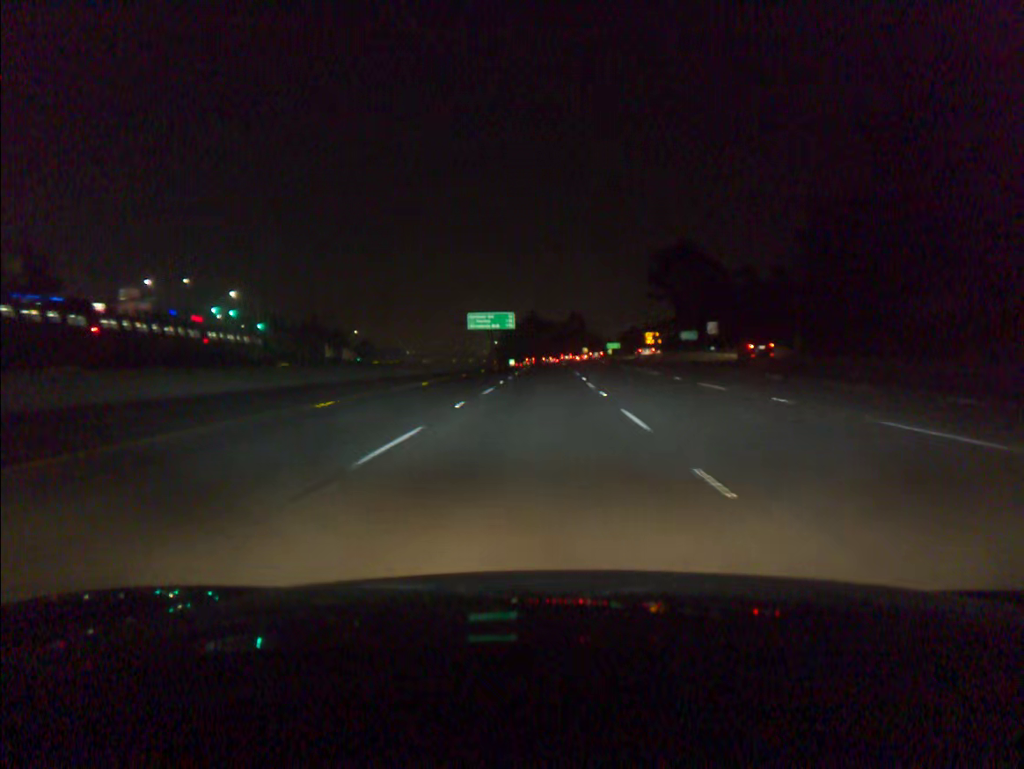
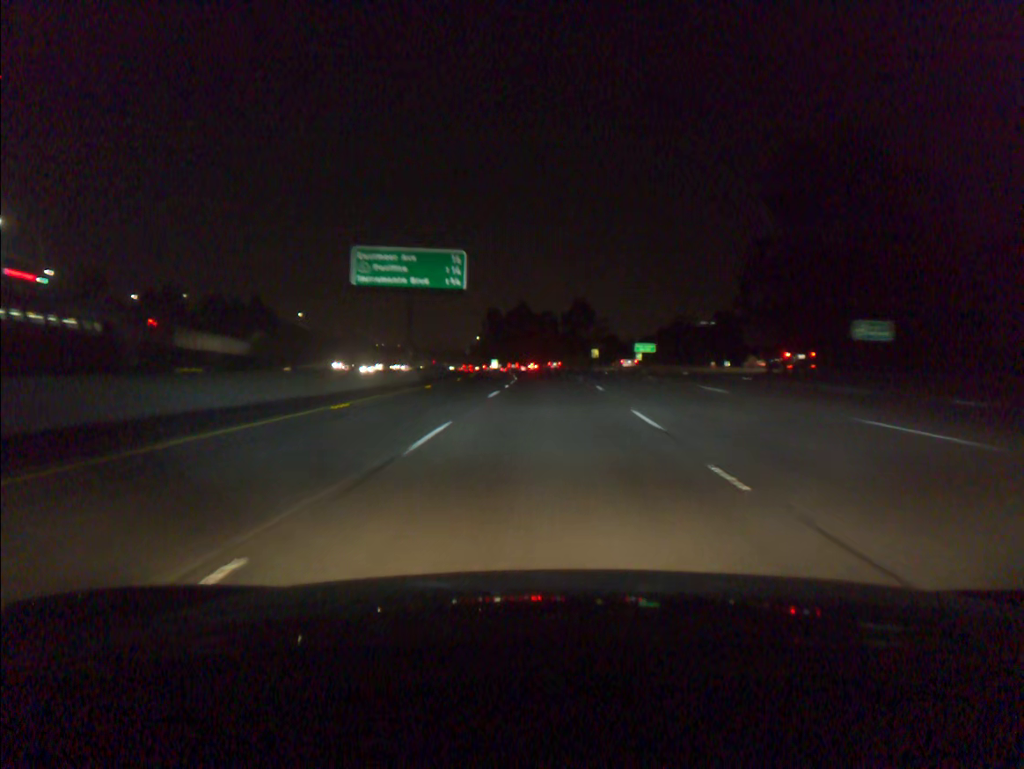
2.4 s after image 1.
(+0.3, +72.7) m; +1°
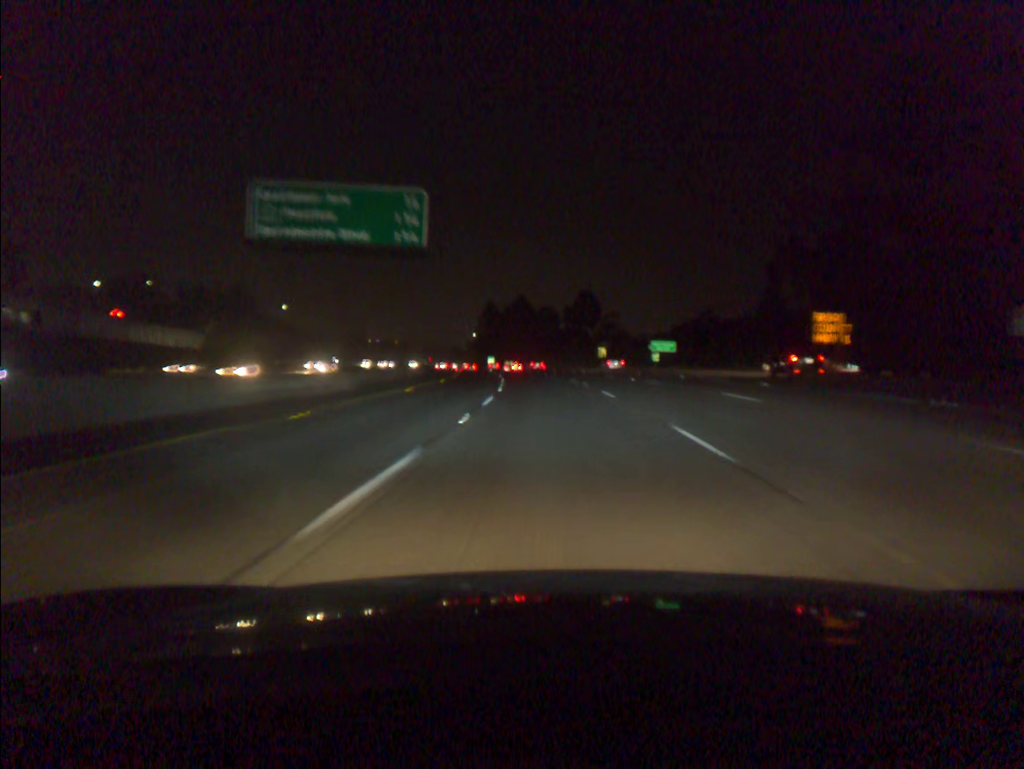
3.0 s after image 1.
(0.0, +18.2) m; 0°
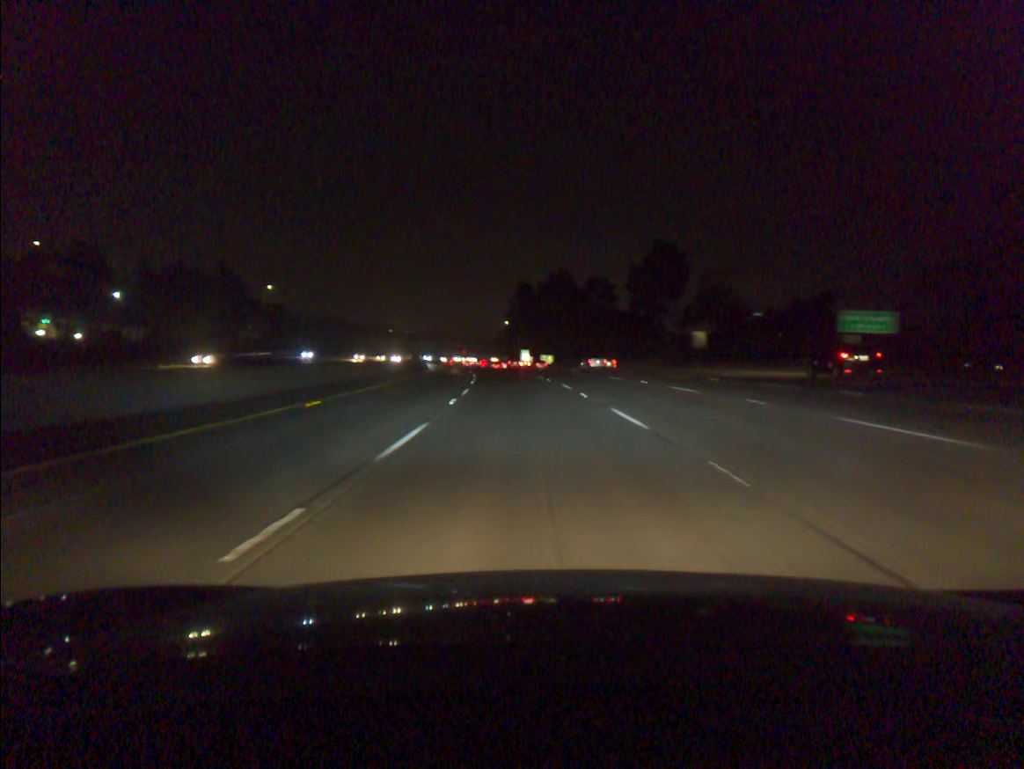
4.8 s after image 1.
(-0.9, +54.7) m; -3°
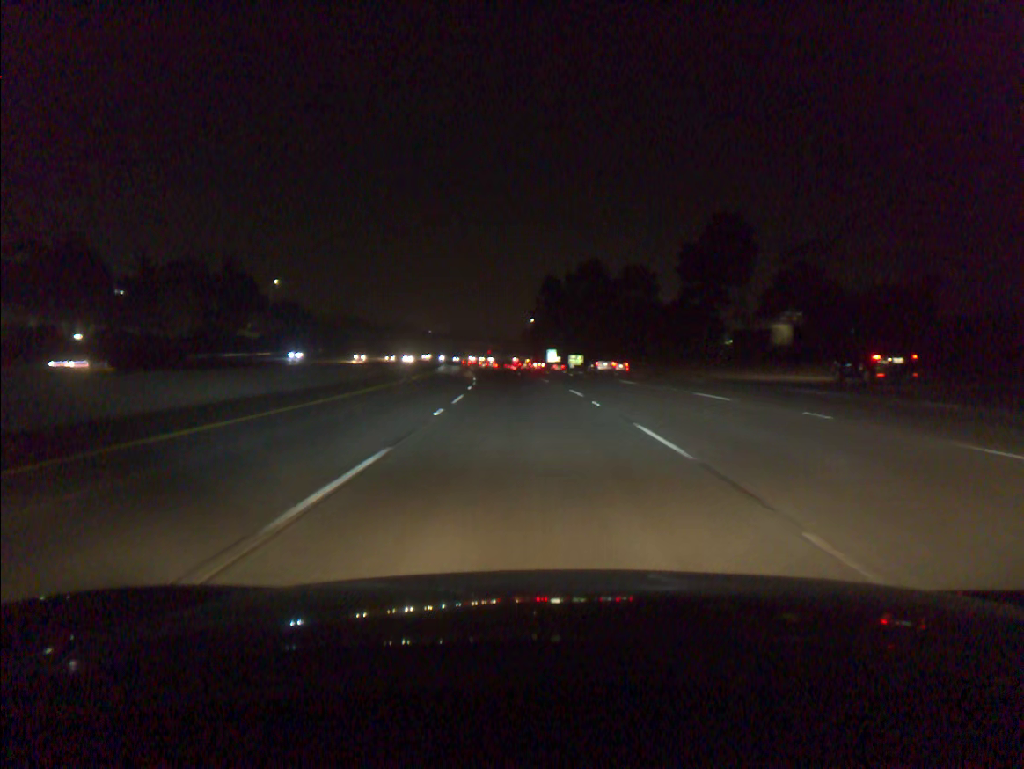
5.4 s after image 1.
(-0.3, +18.3) m; -2°
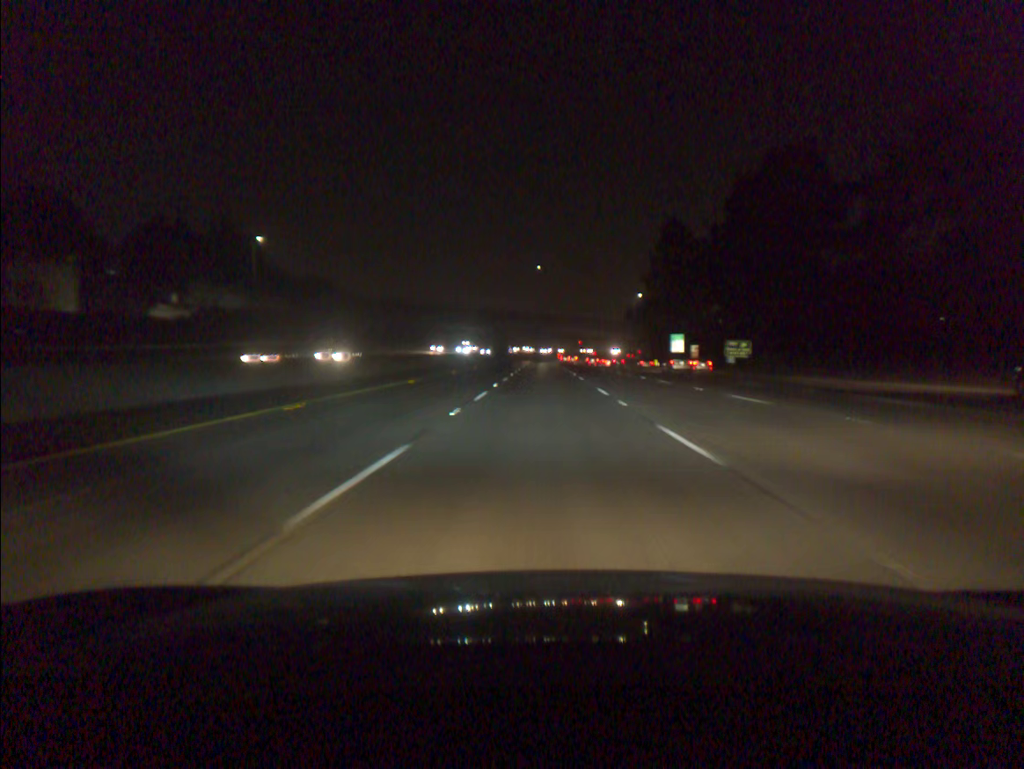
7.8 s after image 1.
(-4.8, +73.2) m; -7°
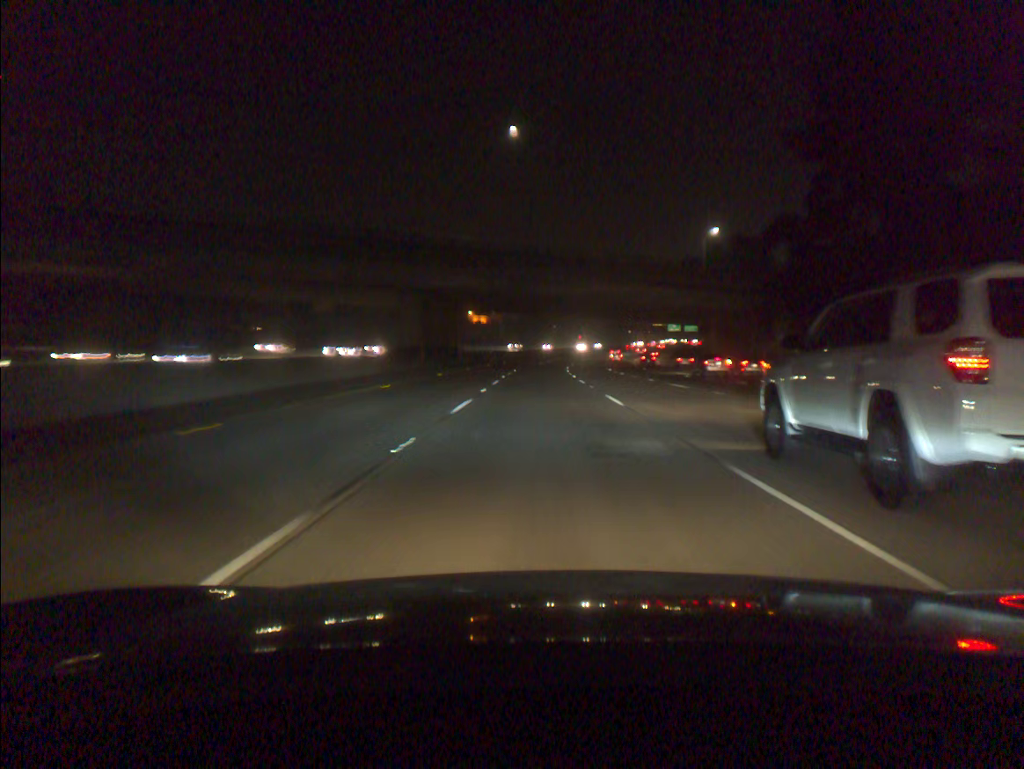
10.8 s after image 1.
(+0.2, +92.2) m; +1°
